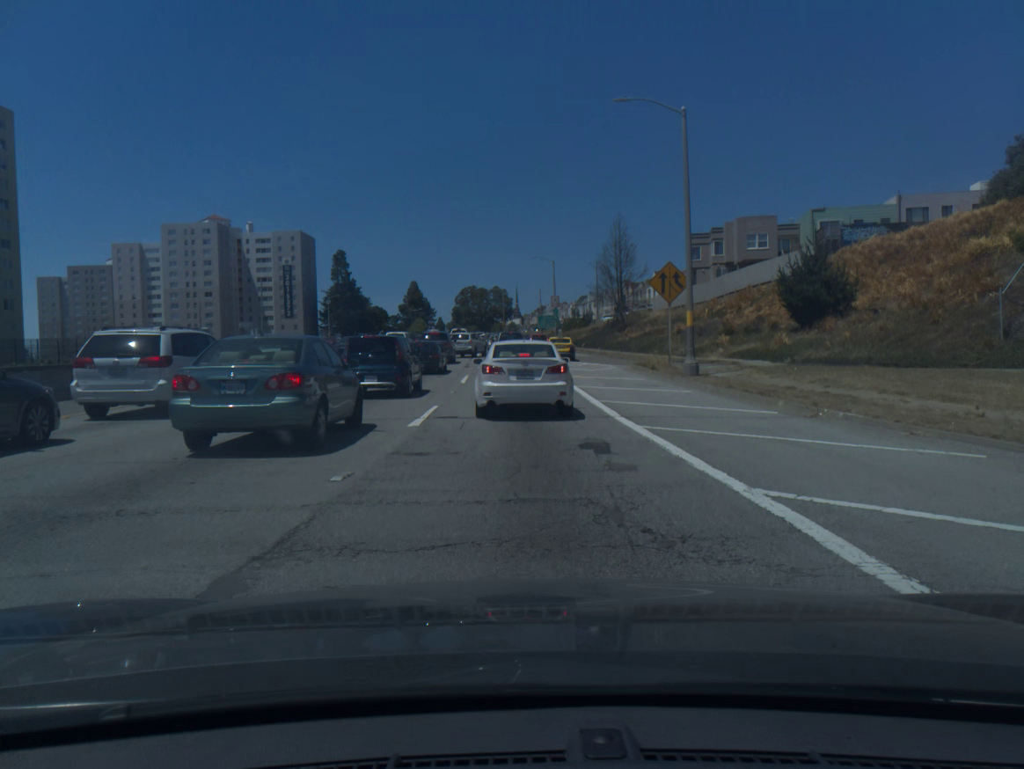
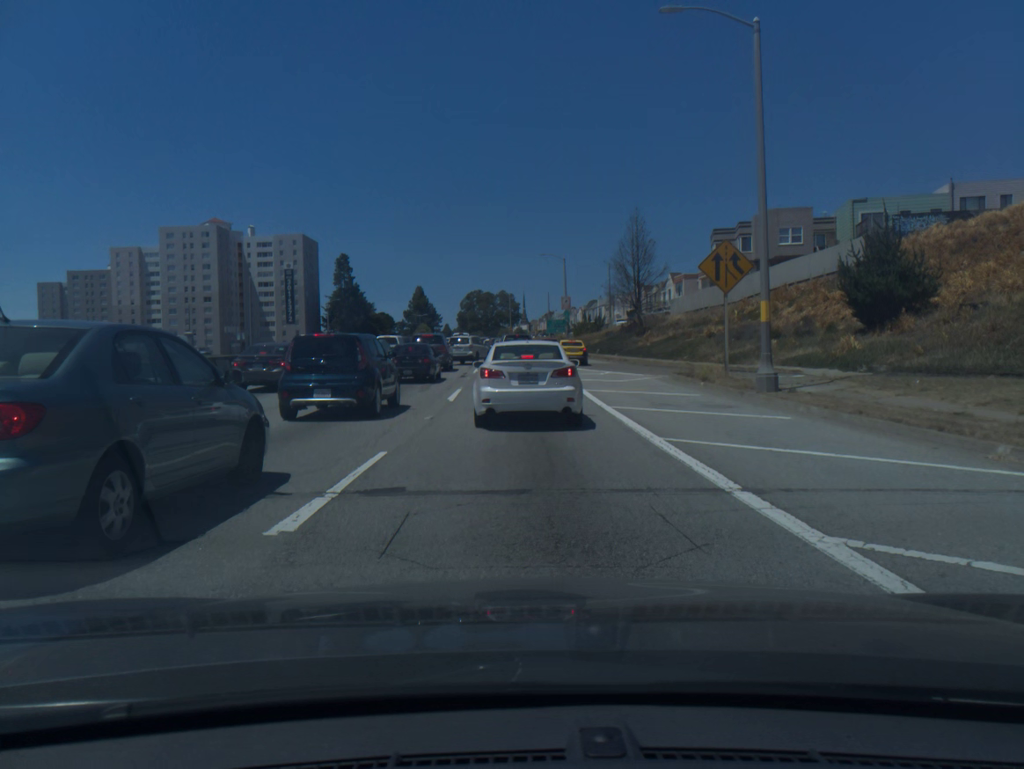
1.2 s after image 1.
(0.0, +7.7) m; 0°
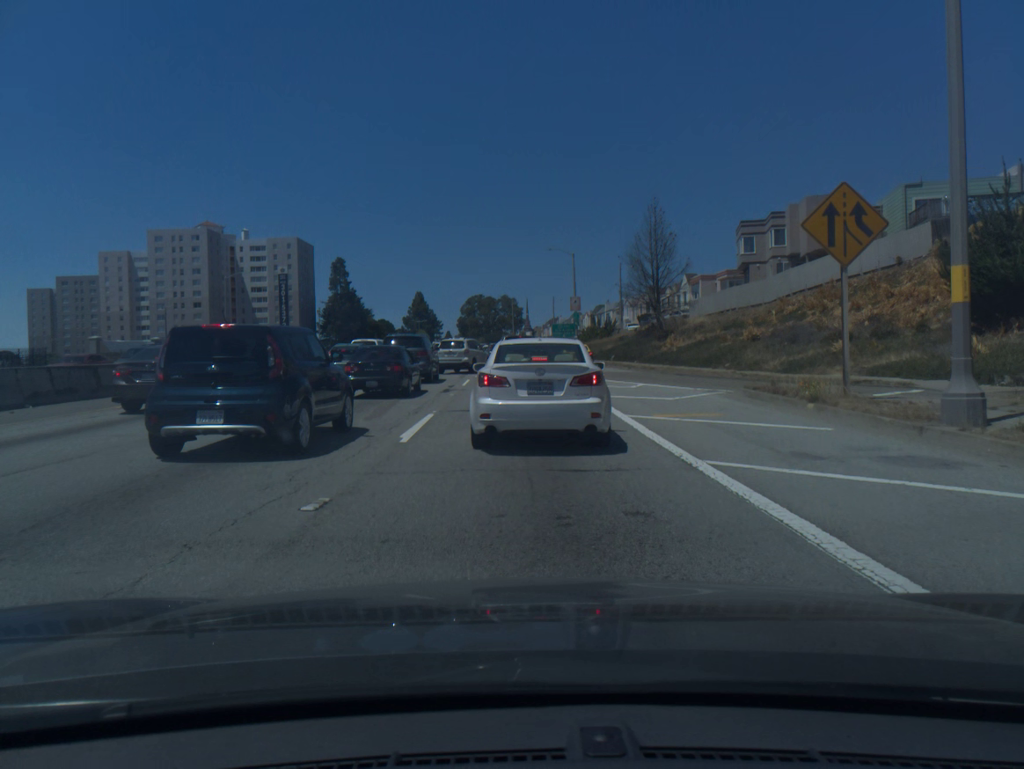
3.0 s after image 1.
(0.0, +8.5) m; -1°
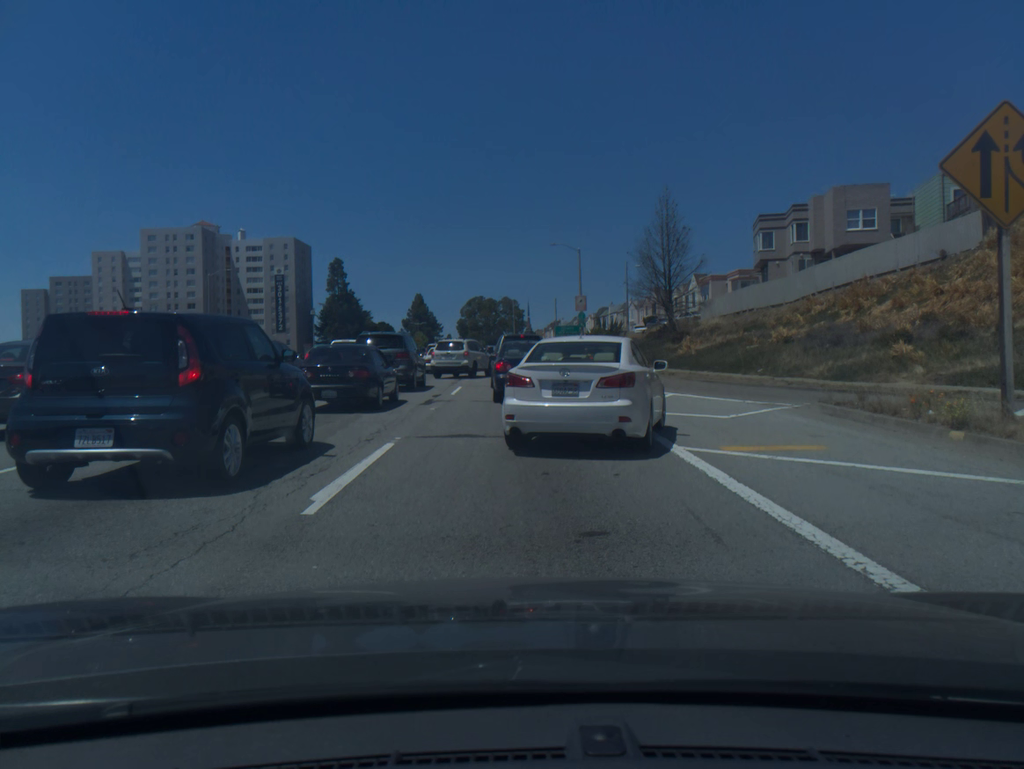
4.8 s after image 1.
(0.0, +5.1) m; 0°
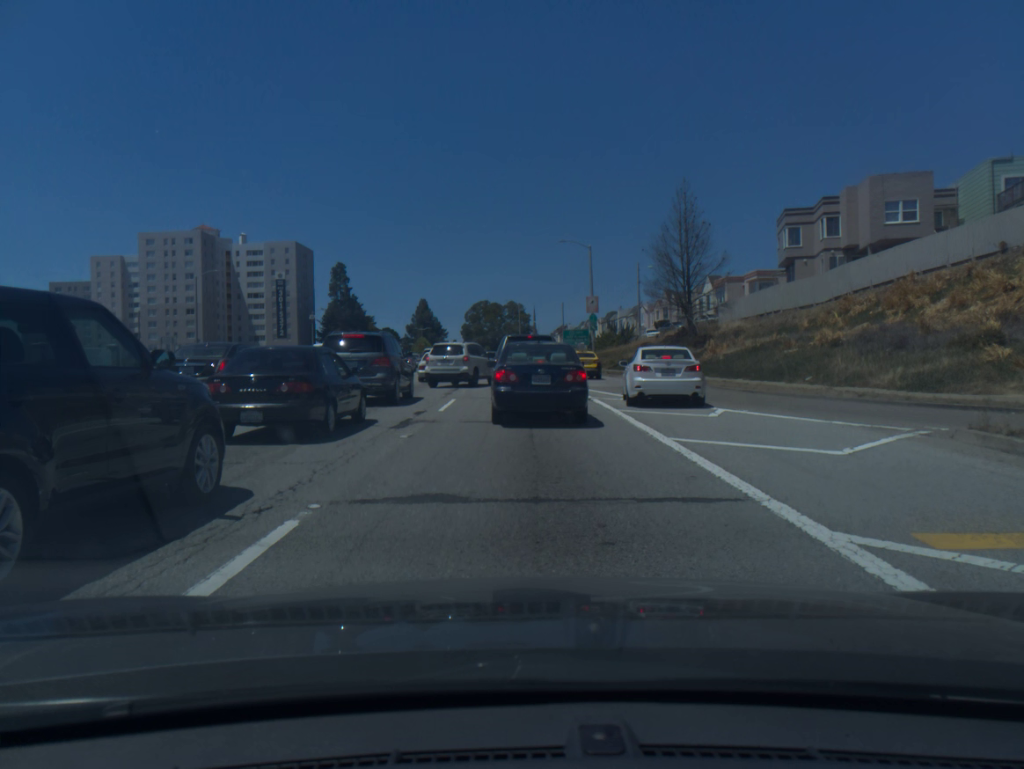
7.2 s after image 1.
(-0.1, +4.8) m; -1°
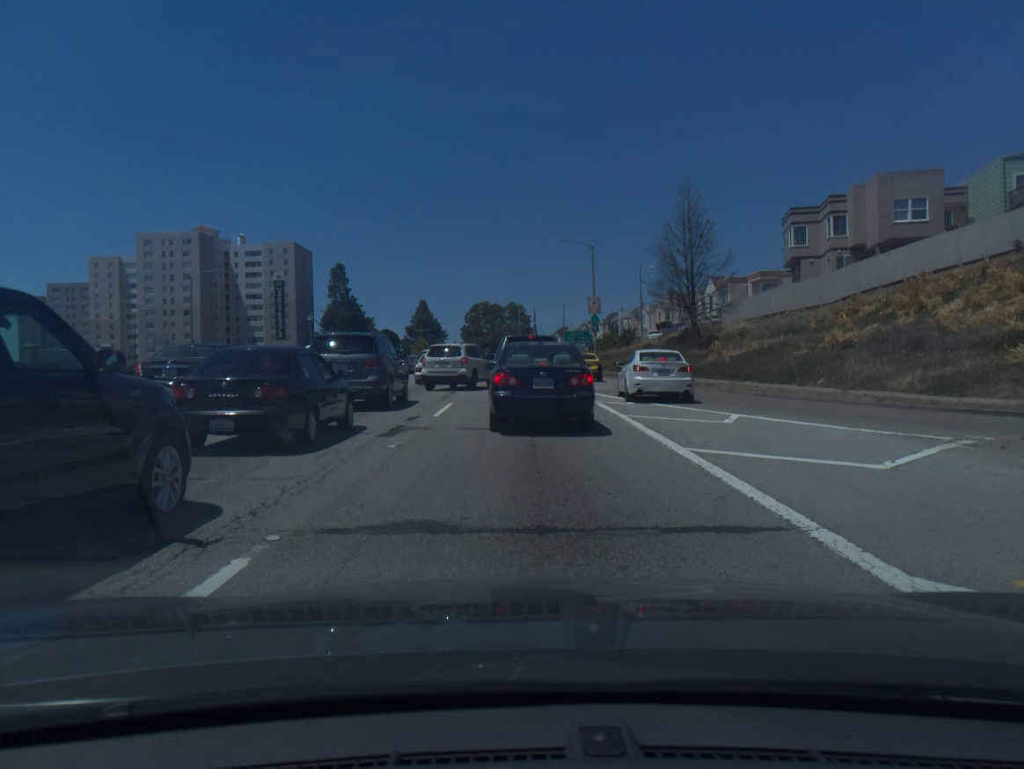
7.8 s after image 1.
(0.0, +1.0) m; 0°
